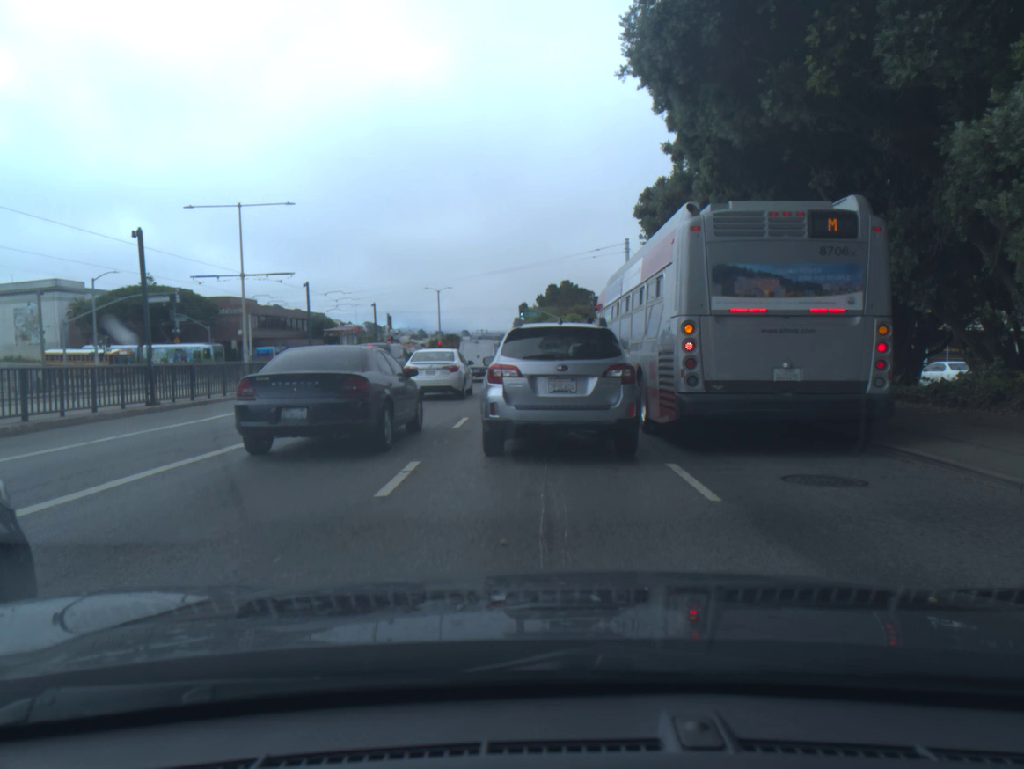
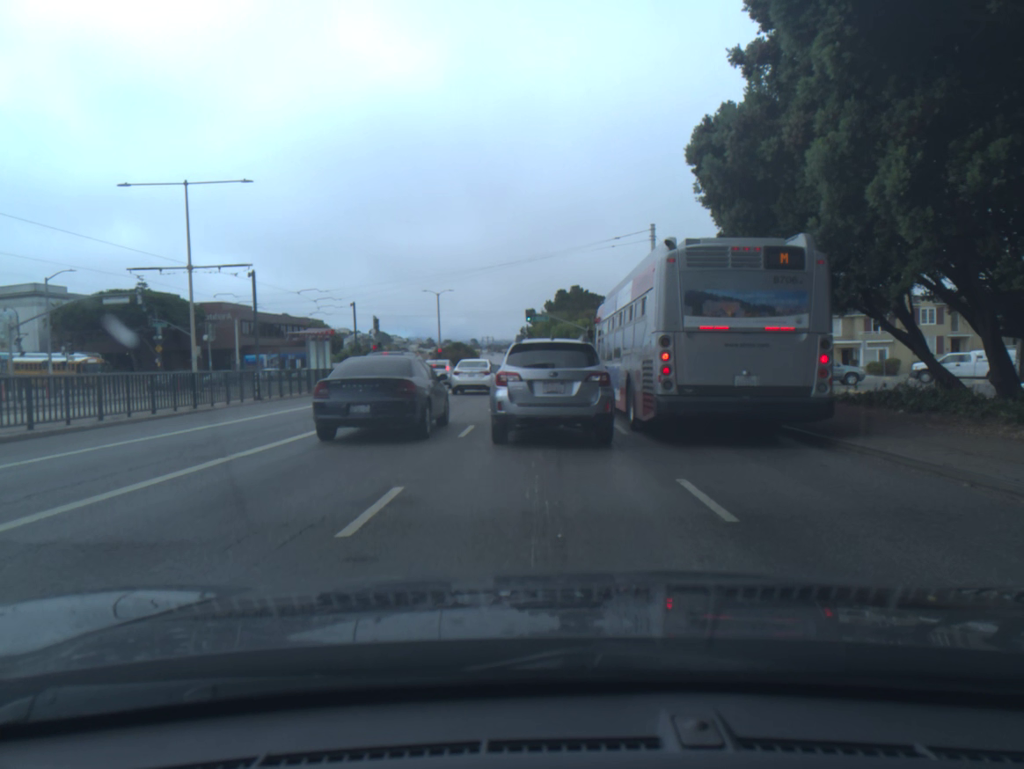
(-0.1, +7.5) m; -1°
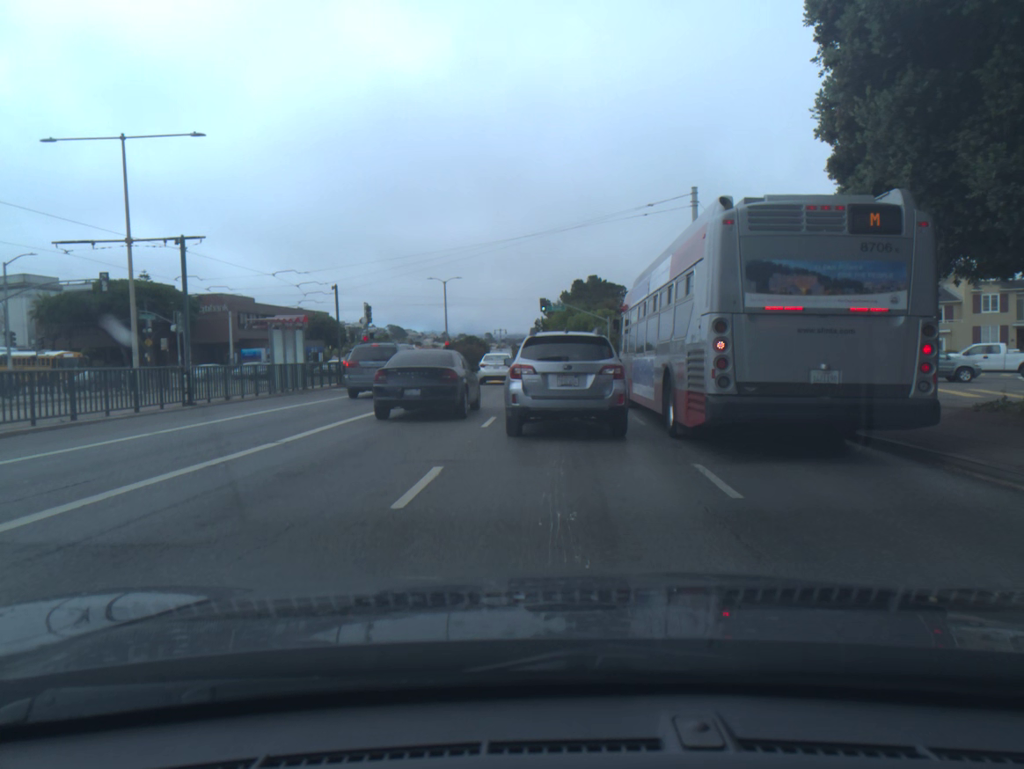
(0.0, +6.7) m; -1°
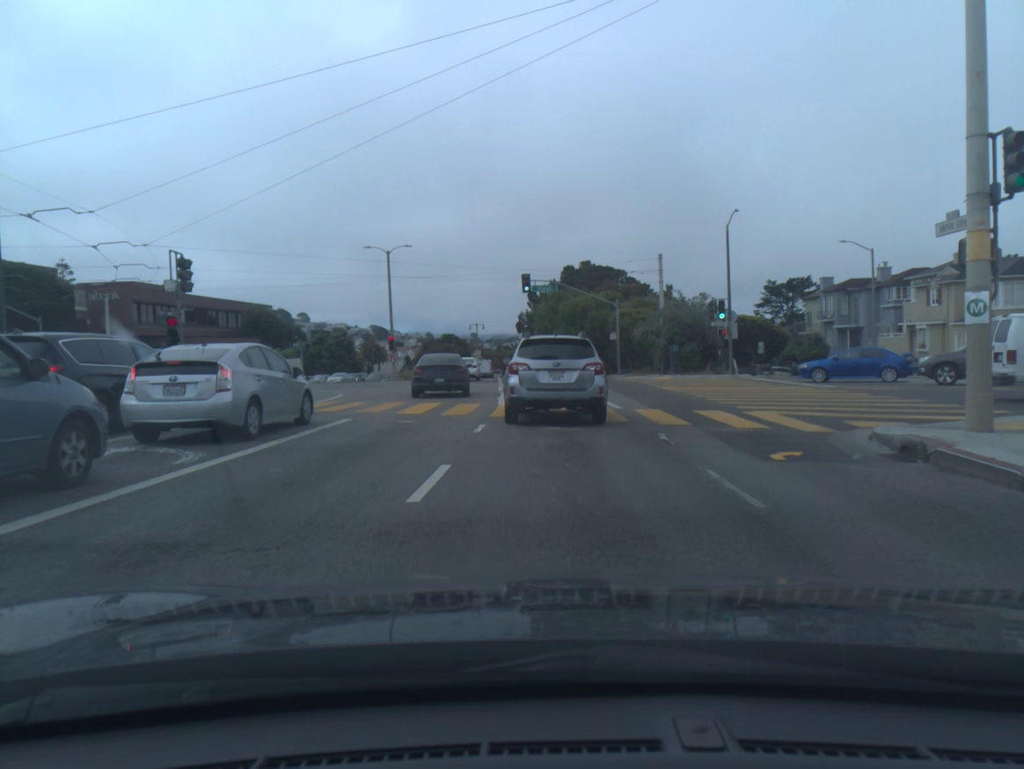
(+0.2, +21.6) m; +1°
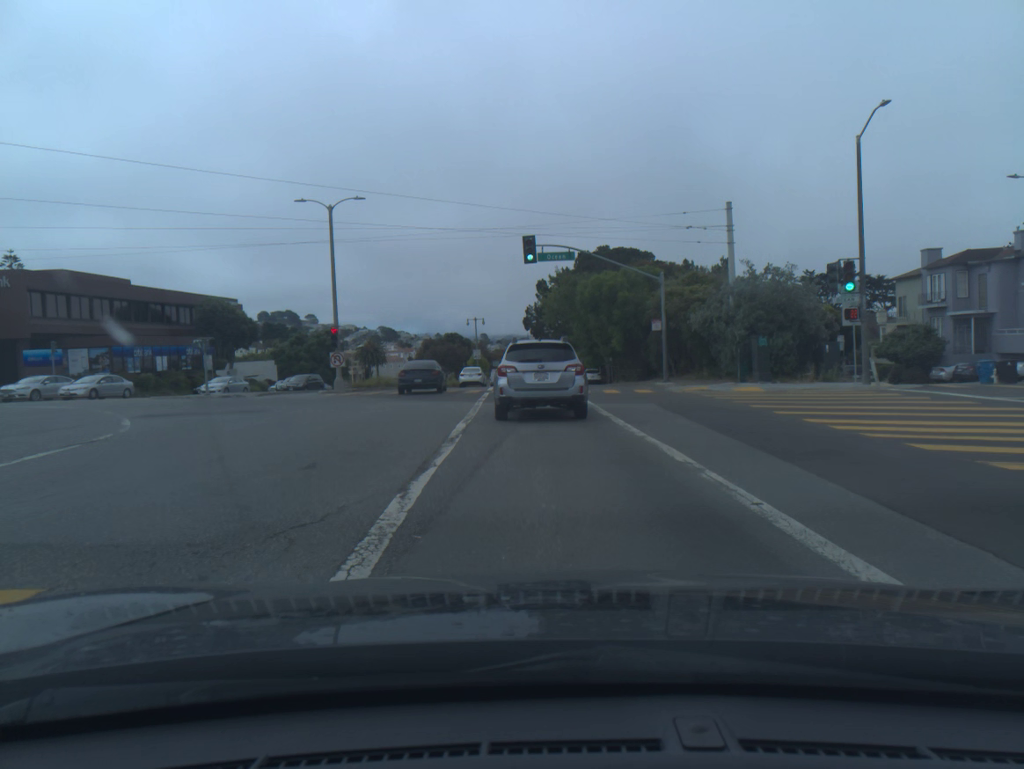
(-0.1, +16.9) m; -1°
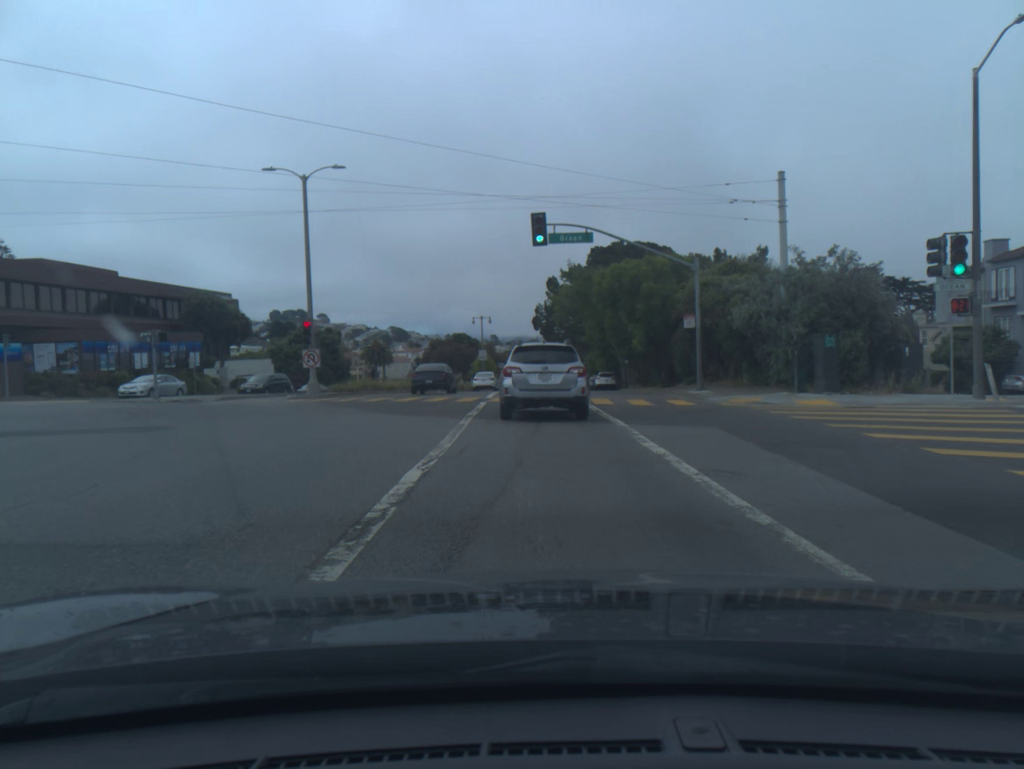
(0.0, +6.2) m; -1°
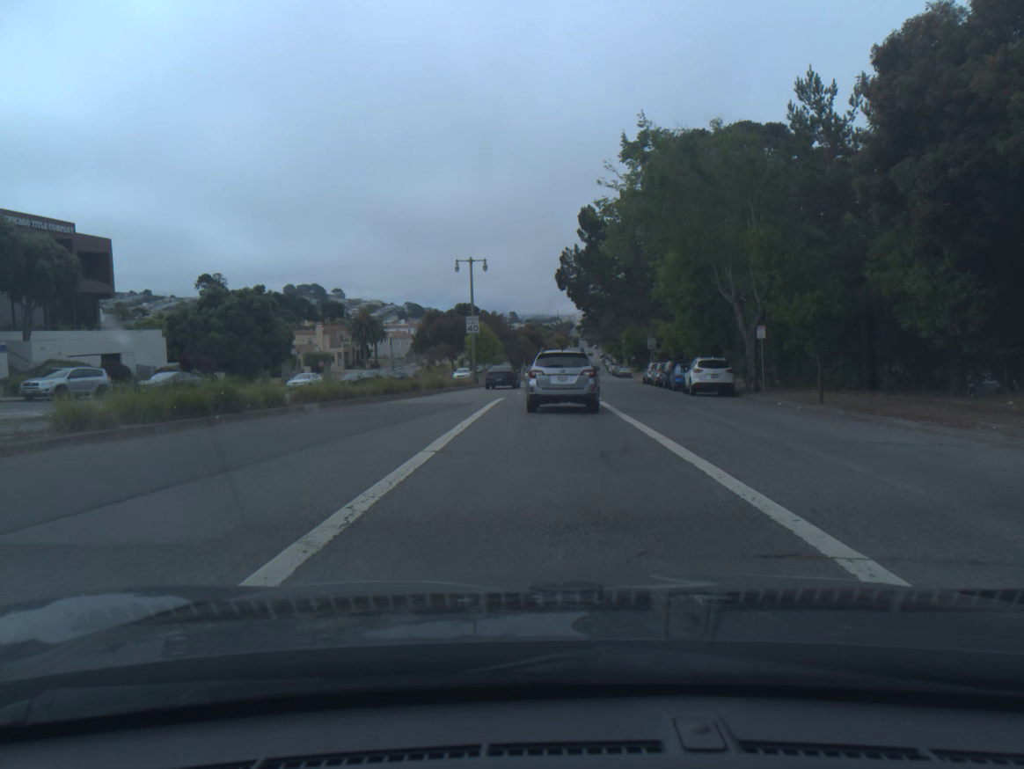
(-0.7, +35.7) m; -1°
